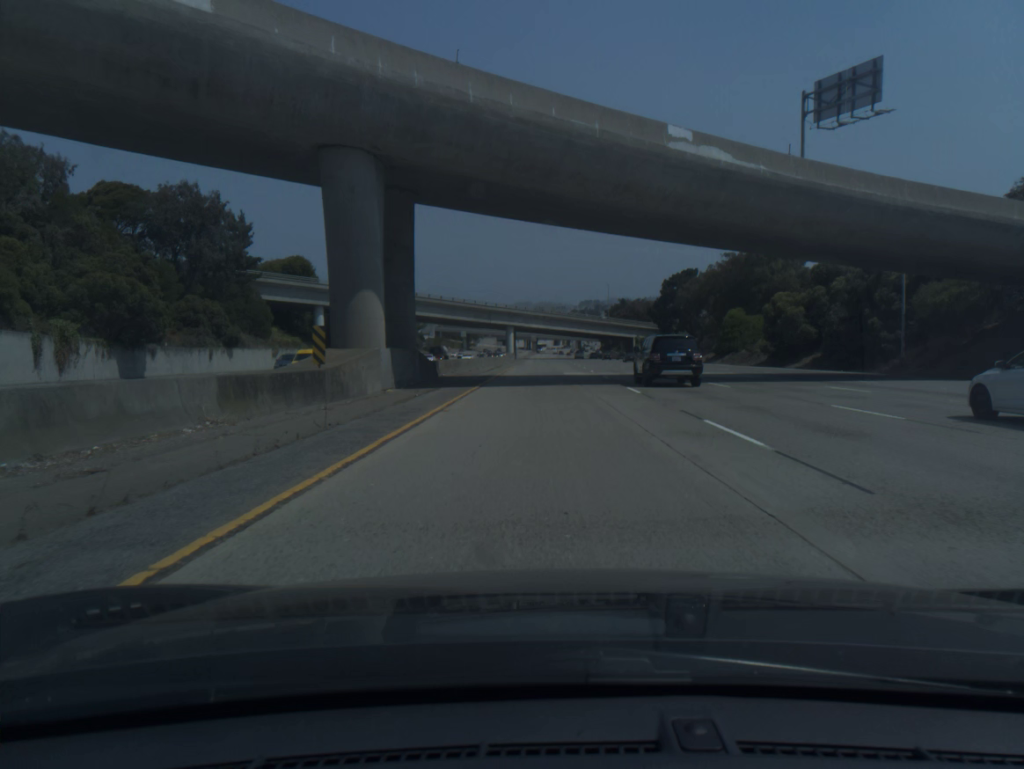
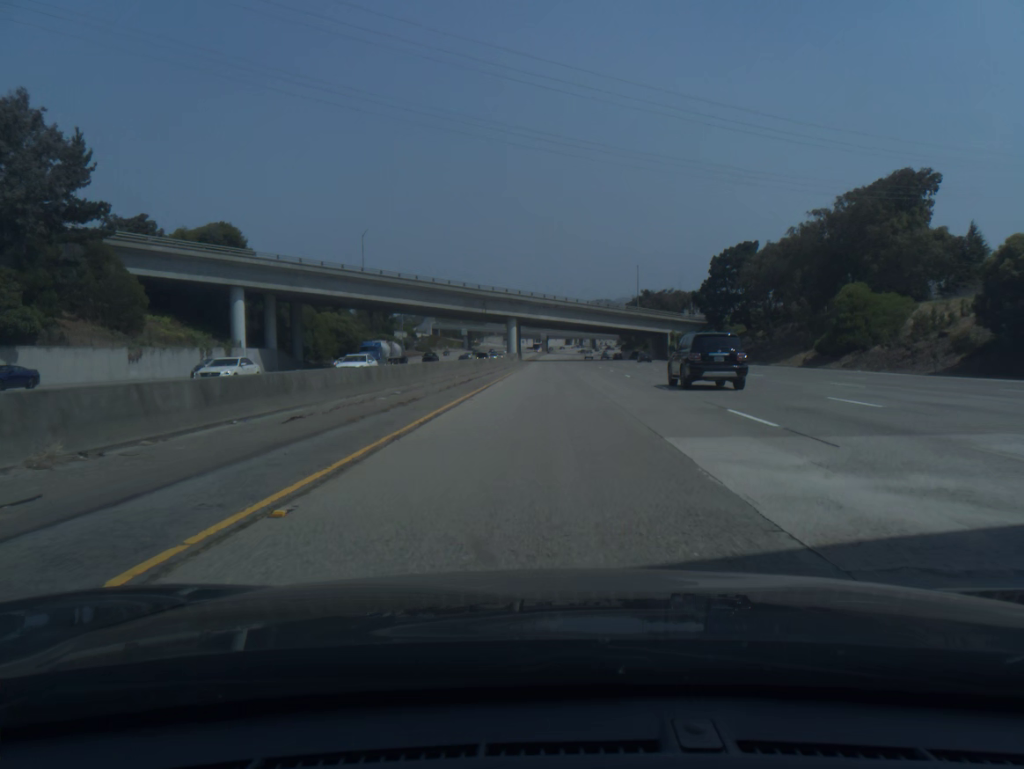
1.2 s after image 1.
(-0.3, +39.7) m; -1°
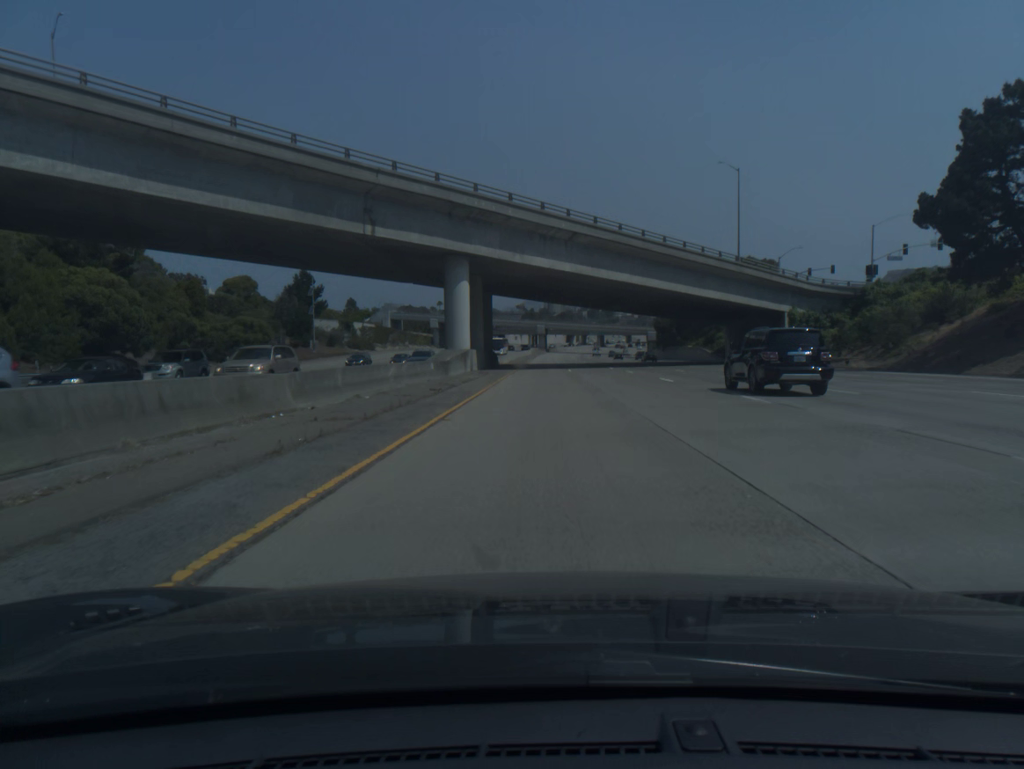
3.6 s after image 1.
(+0.1, +79.3) m; 0°
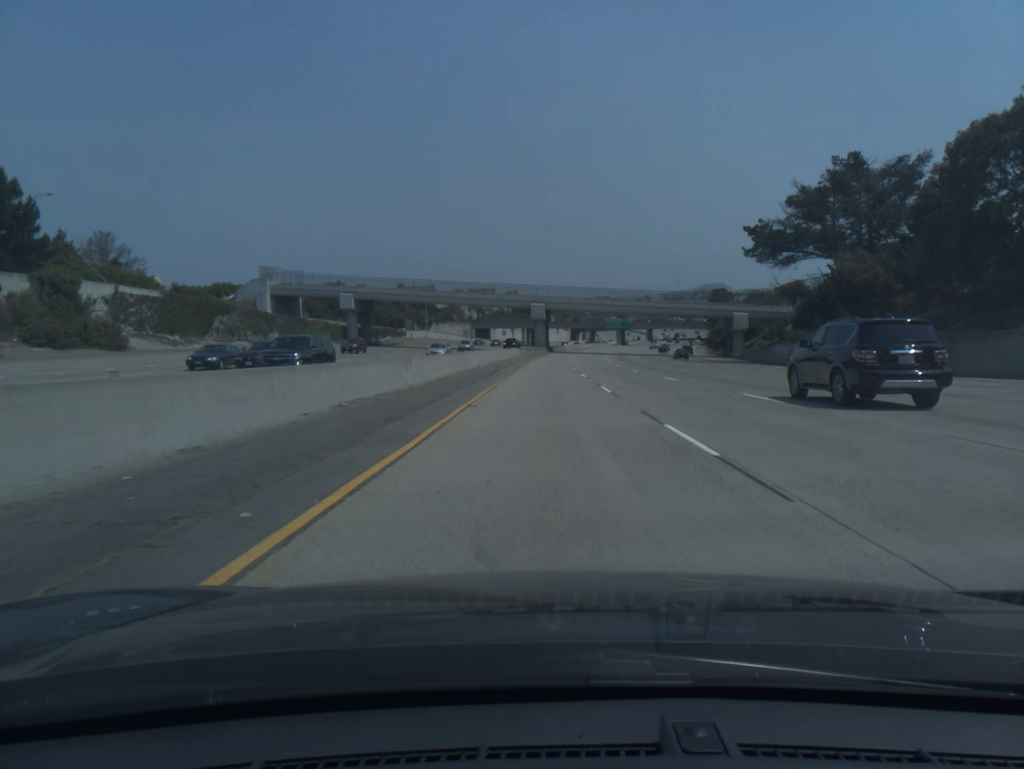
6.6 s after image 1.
(0.0, +99.3) m; 0°
